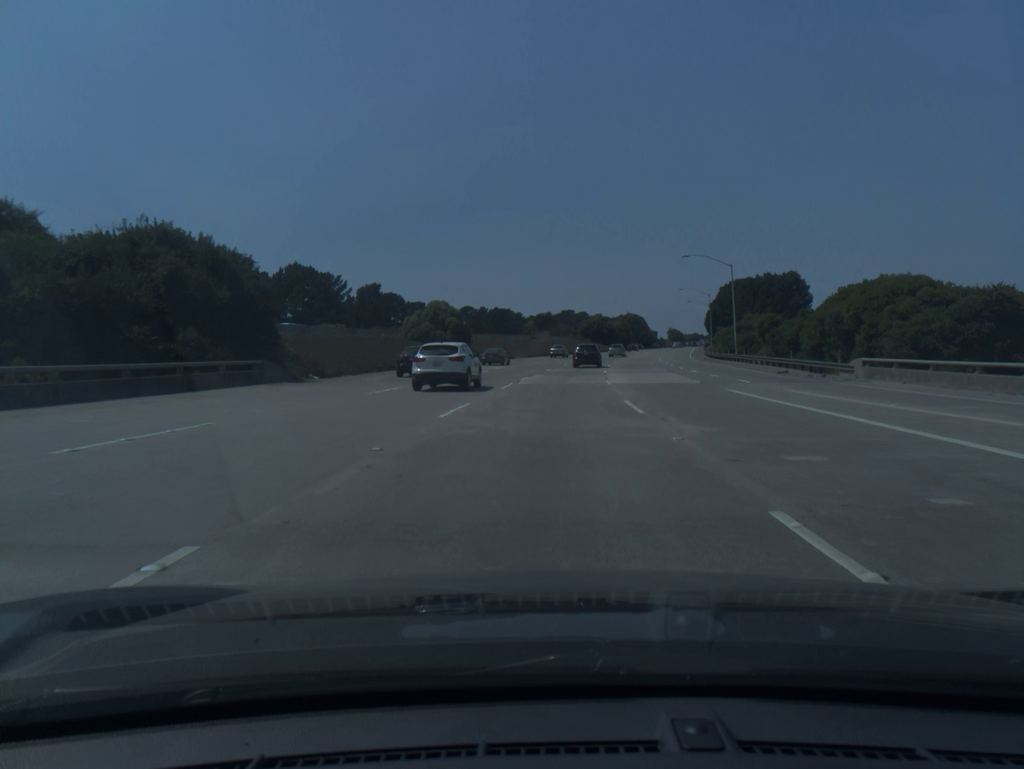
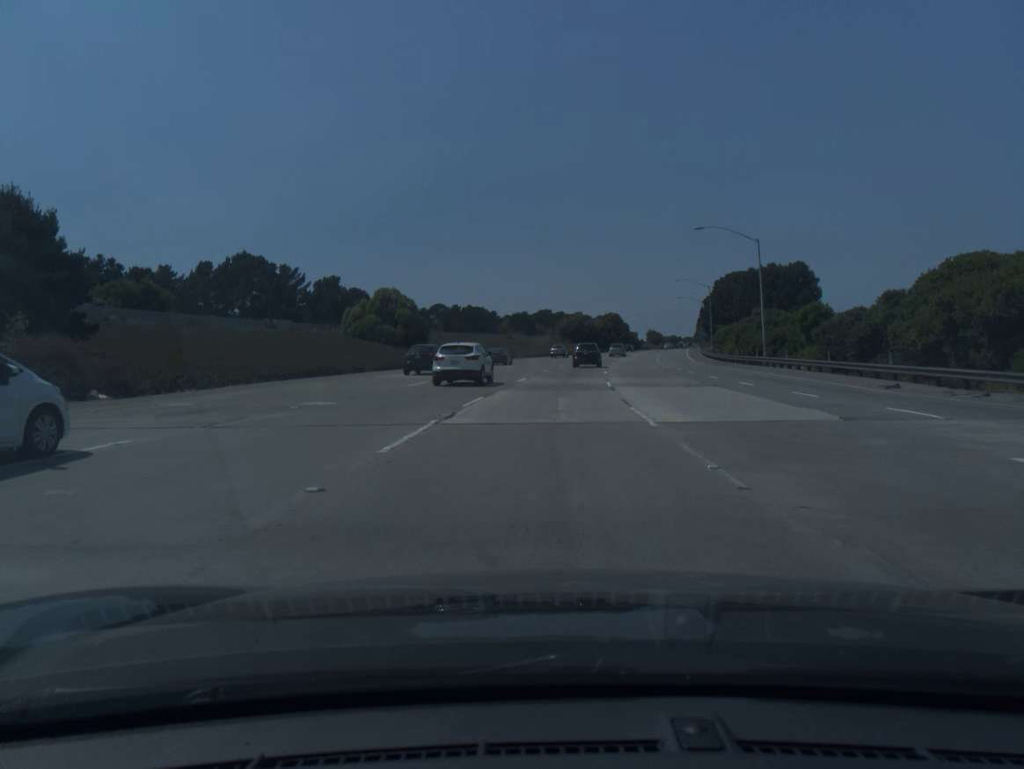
(+0.2, +16.9) m; +2°
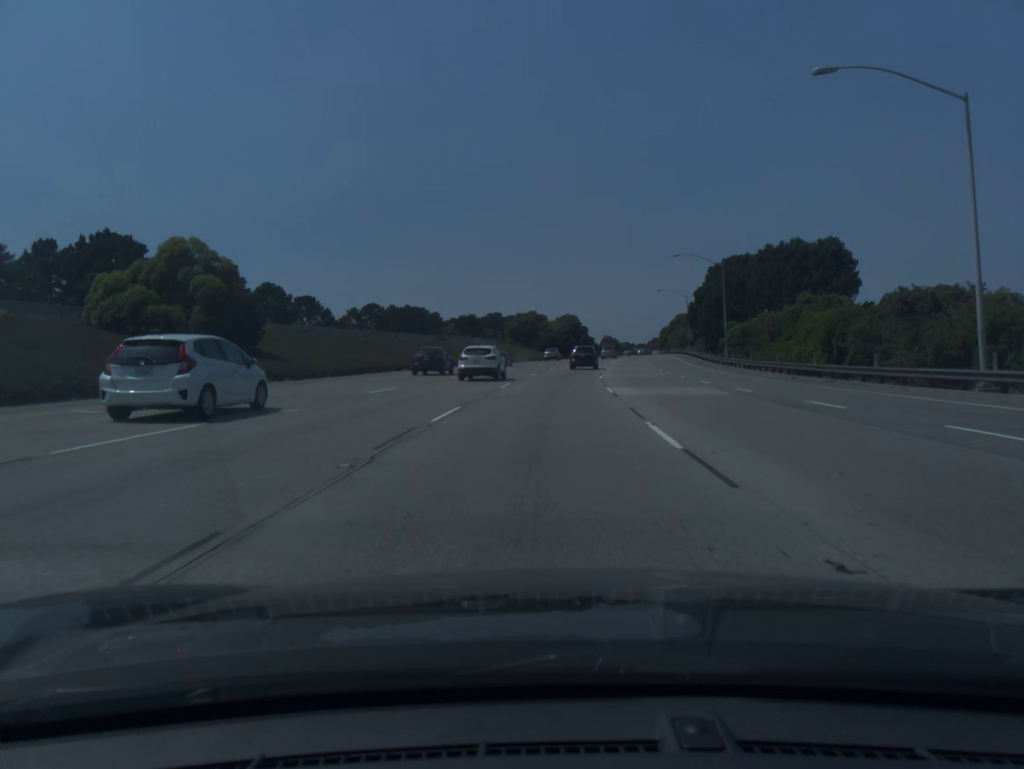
(+1.0, +33.6) m; +3°
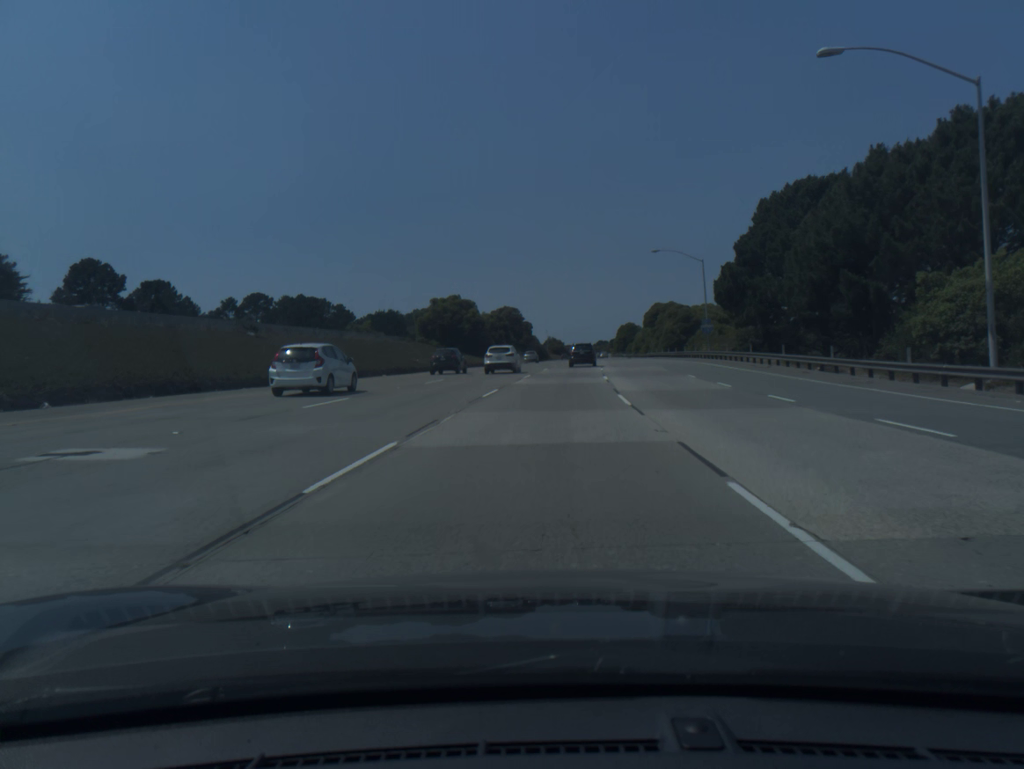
(+2.0, +50.0) m; +4°
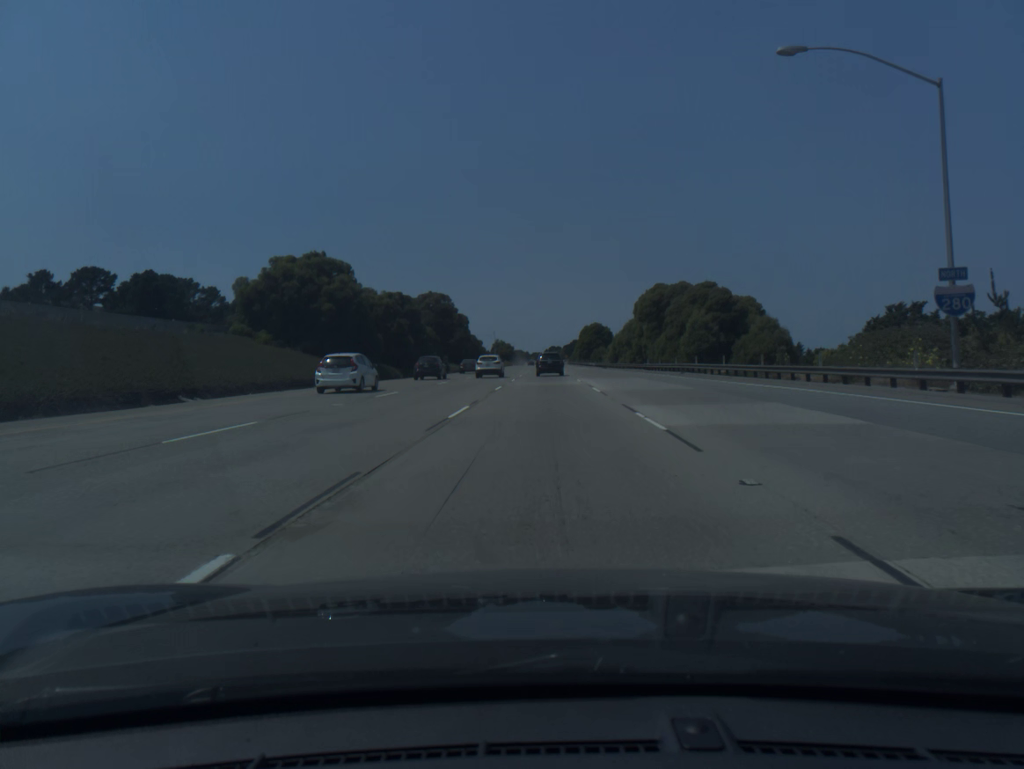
(+1.7, +49.5) m; +4°
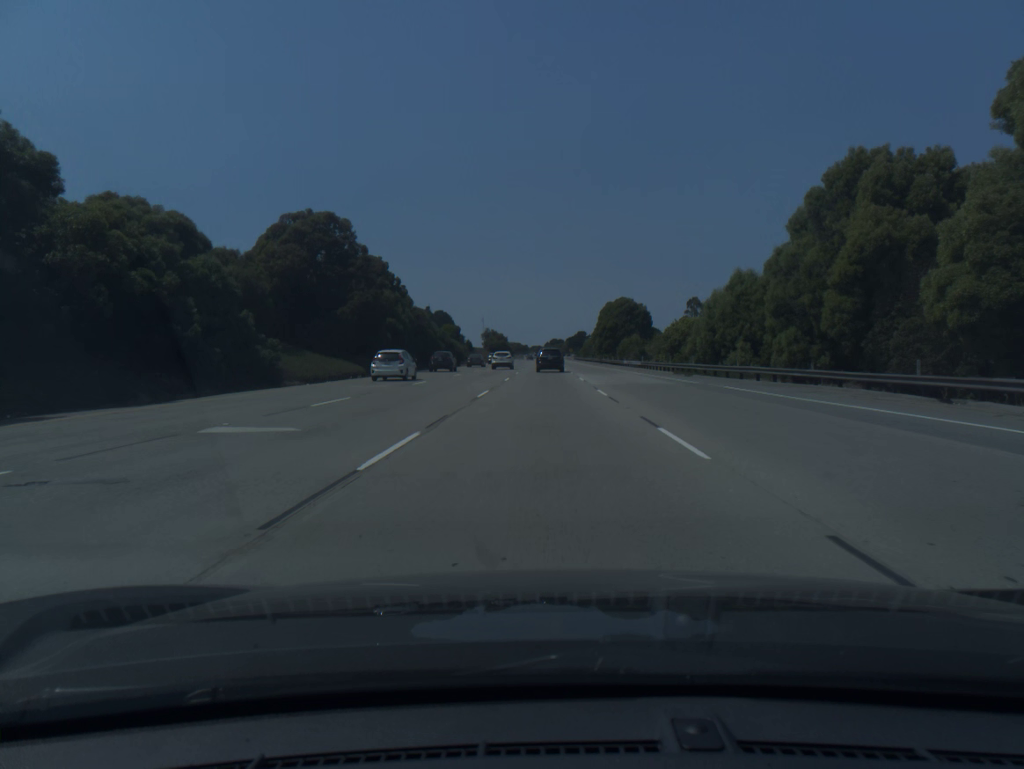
(+0.3, +65.5) m; 0°
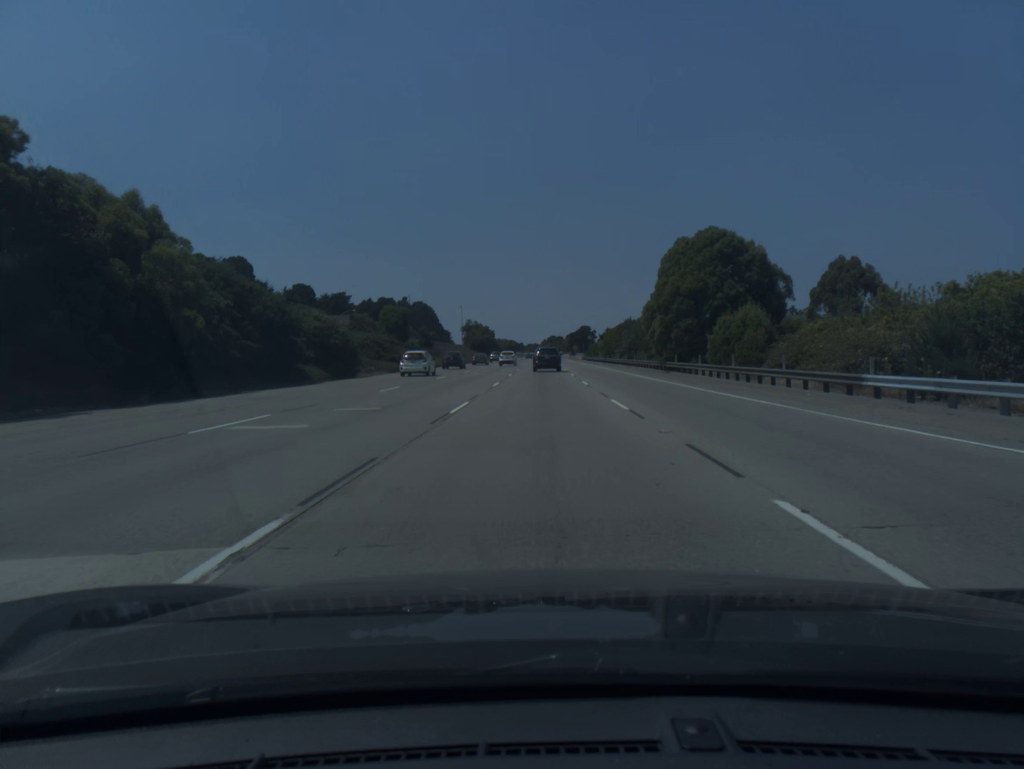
(-0.1, +64.8) m; 0°
